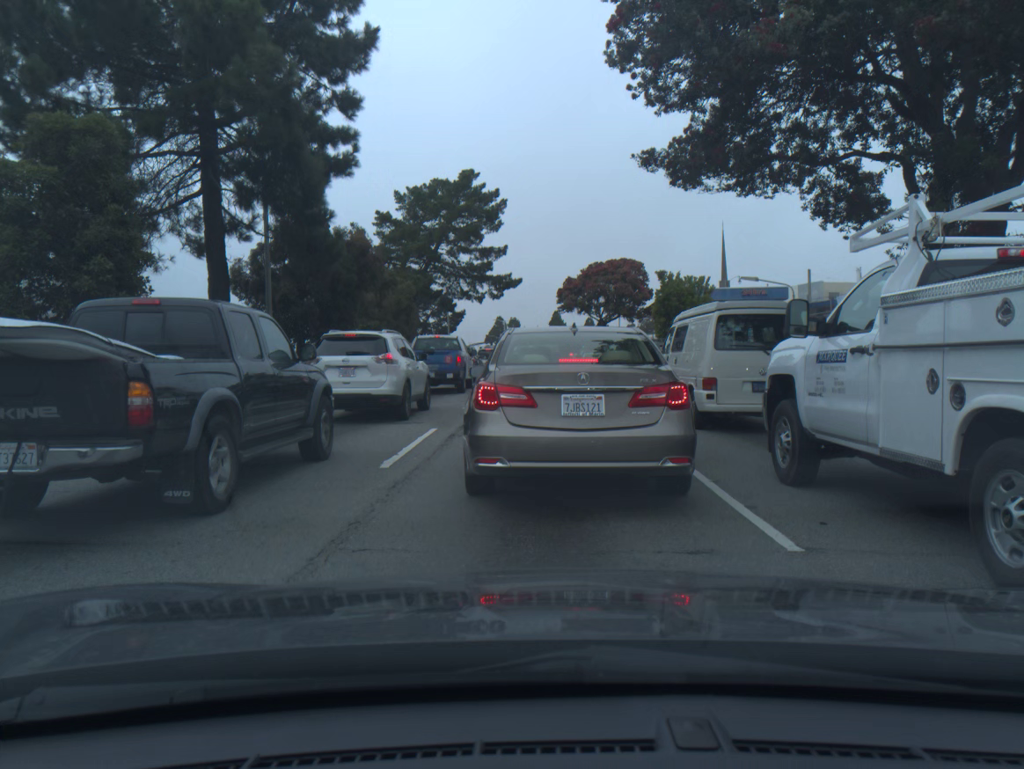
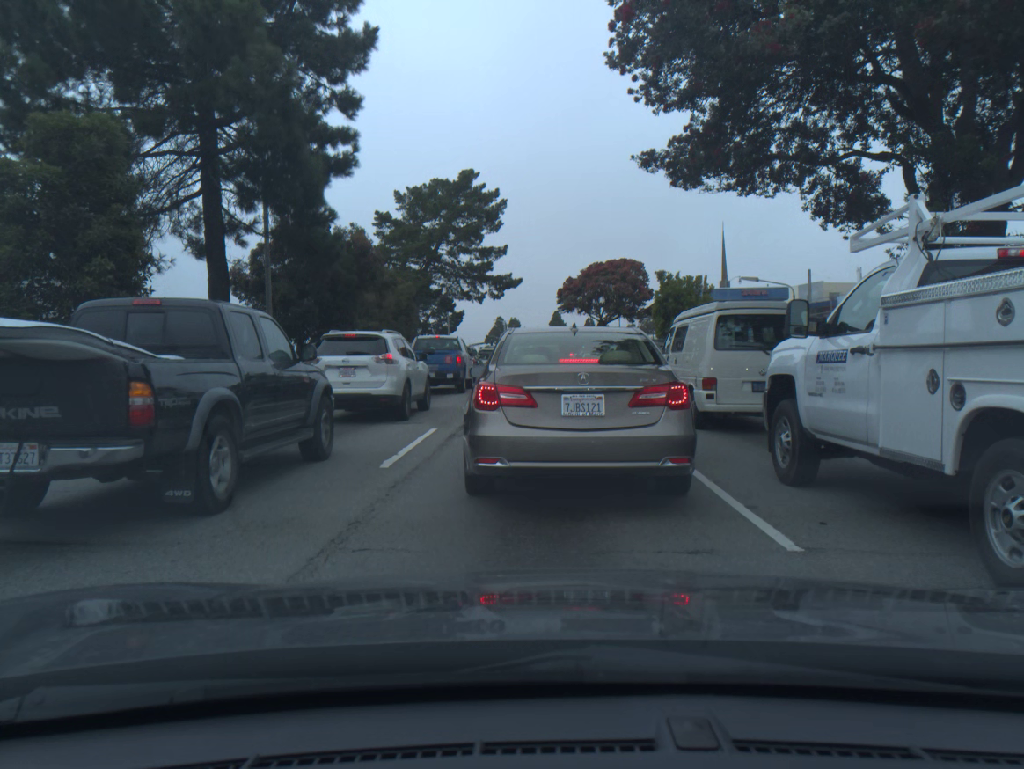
(0.0, 0.0) m; 0°
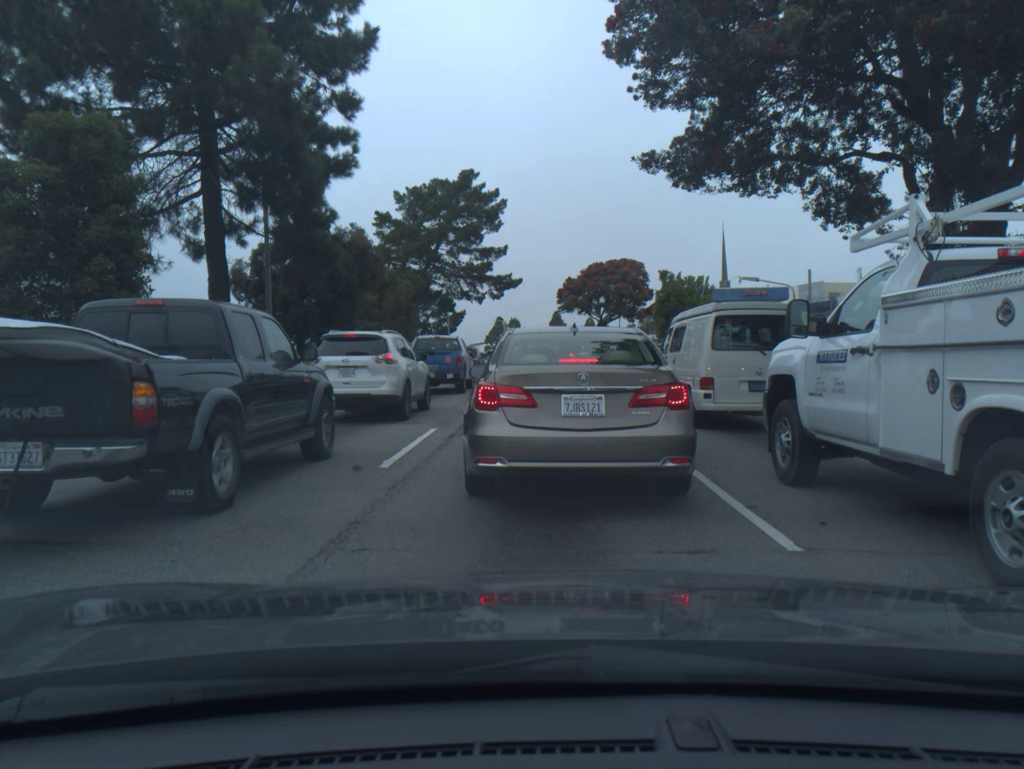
(0.0, 0.0) m; 0°
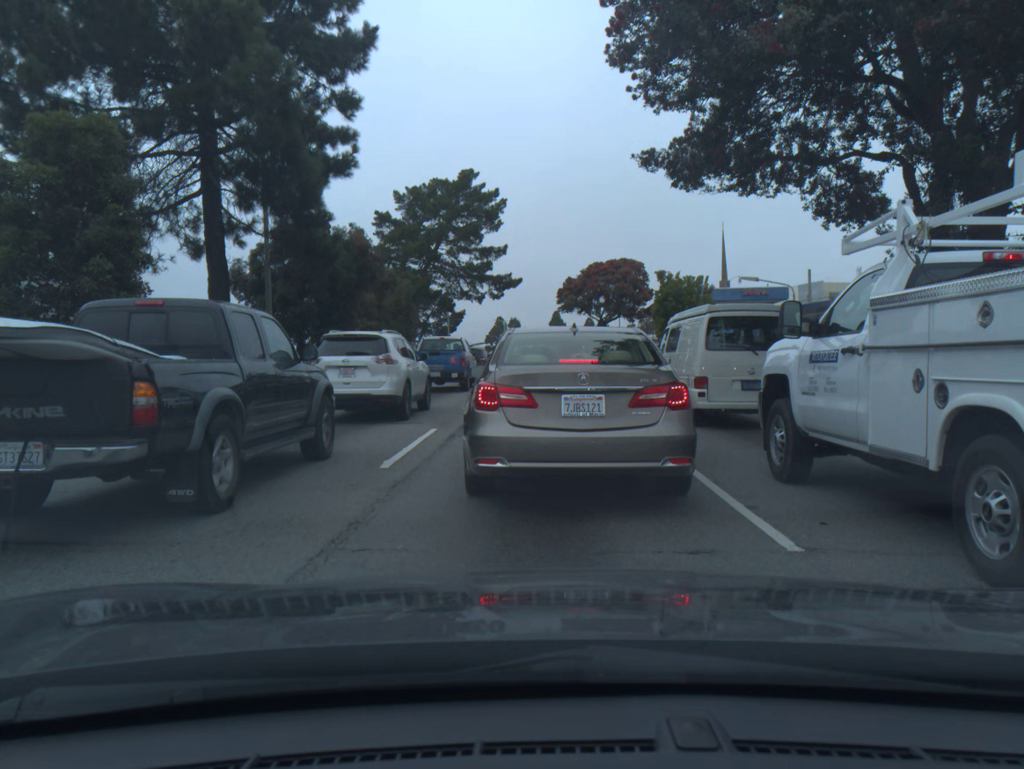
(0.0, 0.0) m; 0°
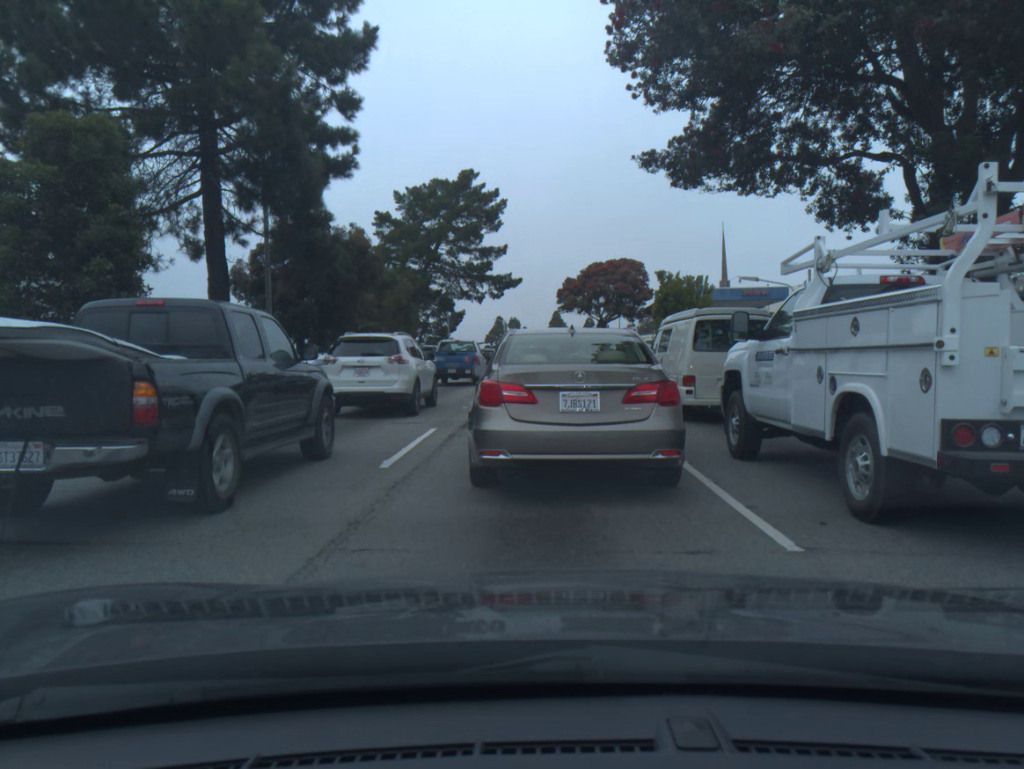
(0.0, 0.0) m; 0°
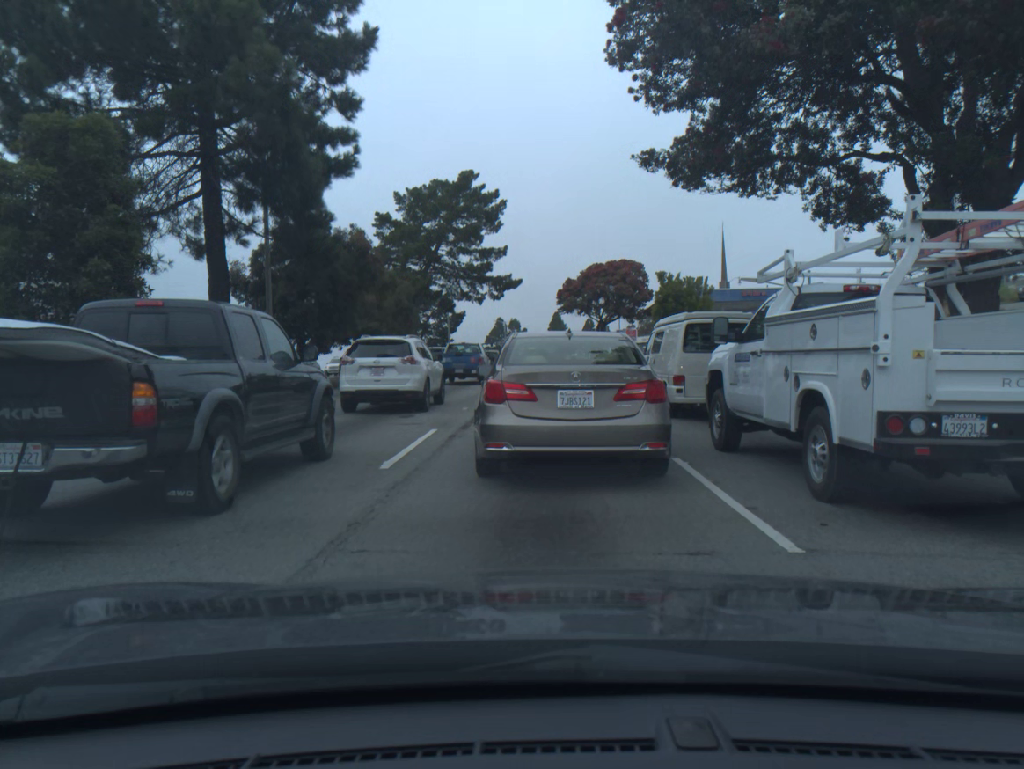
(0.0, 0.0) m; 0°
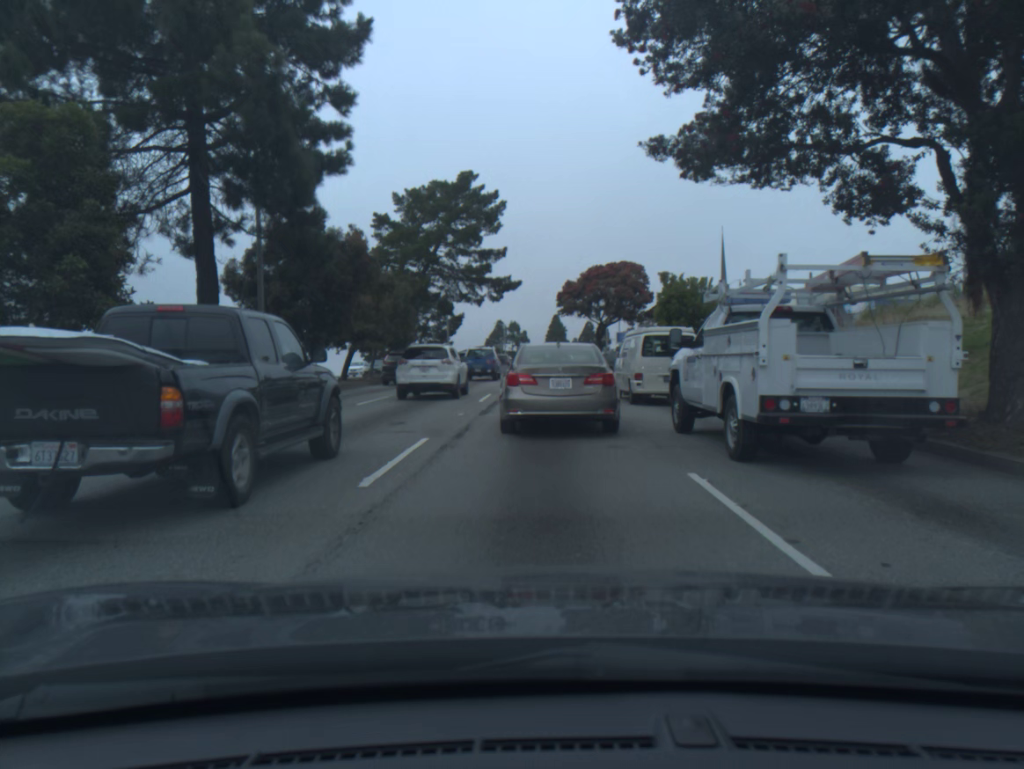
(-0.1, +0.9) m; -1°
